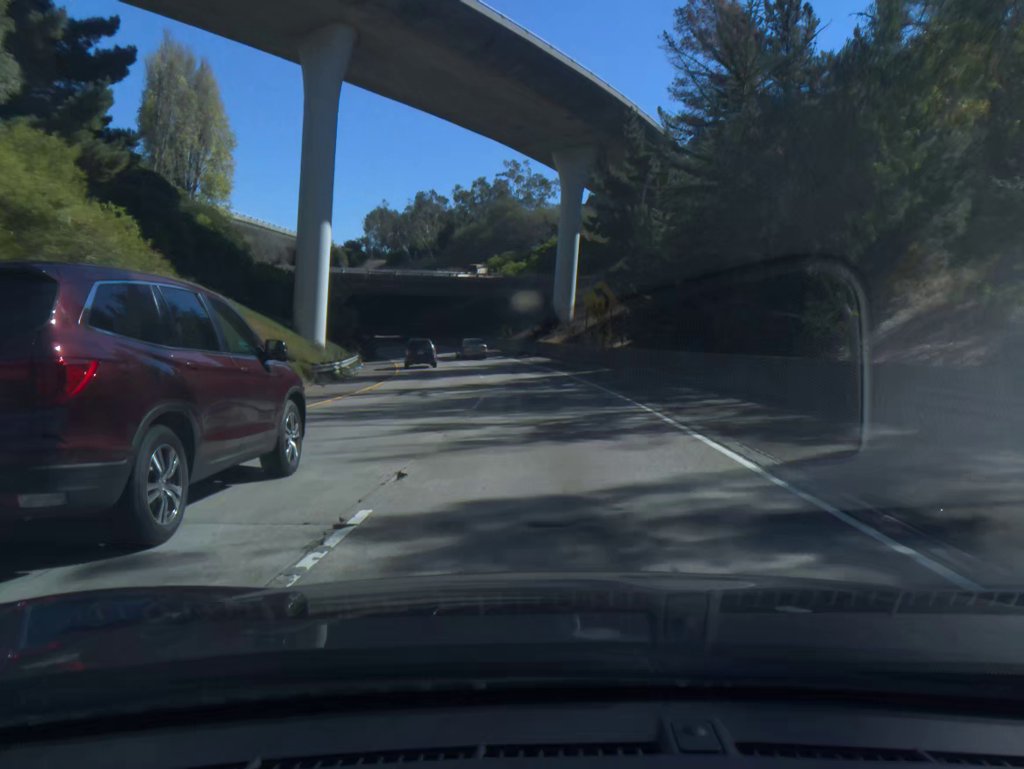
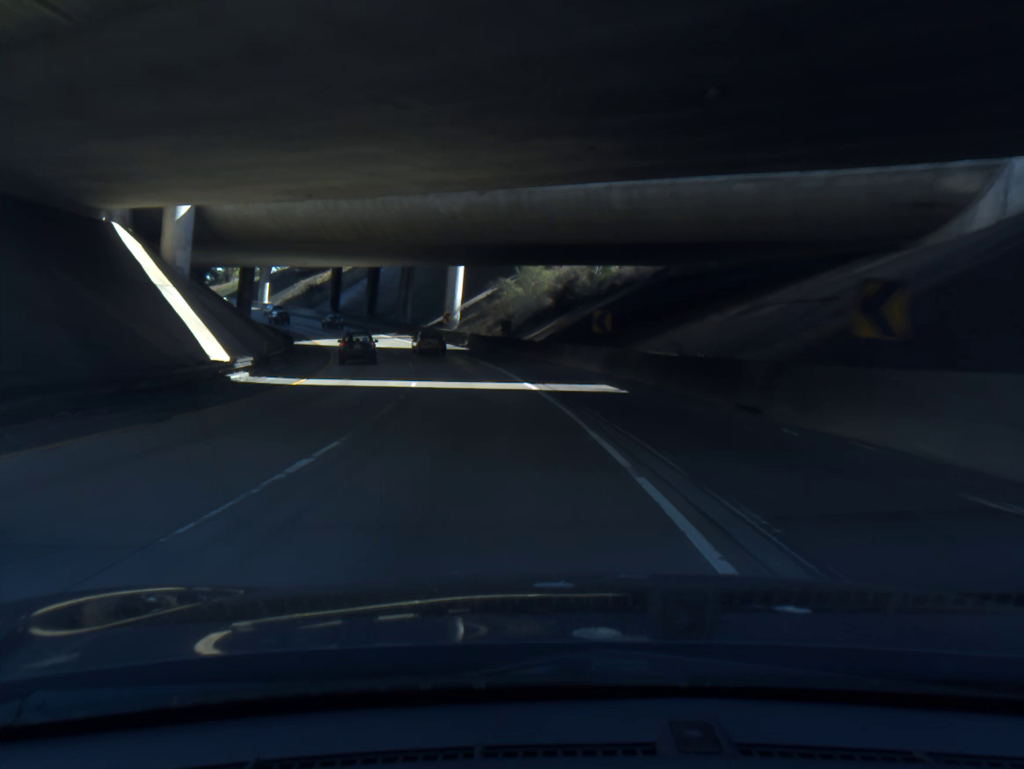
(-11.4, +81.6) m; -21°
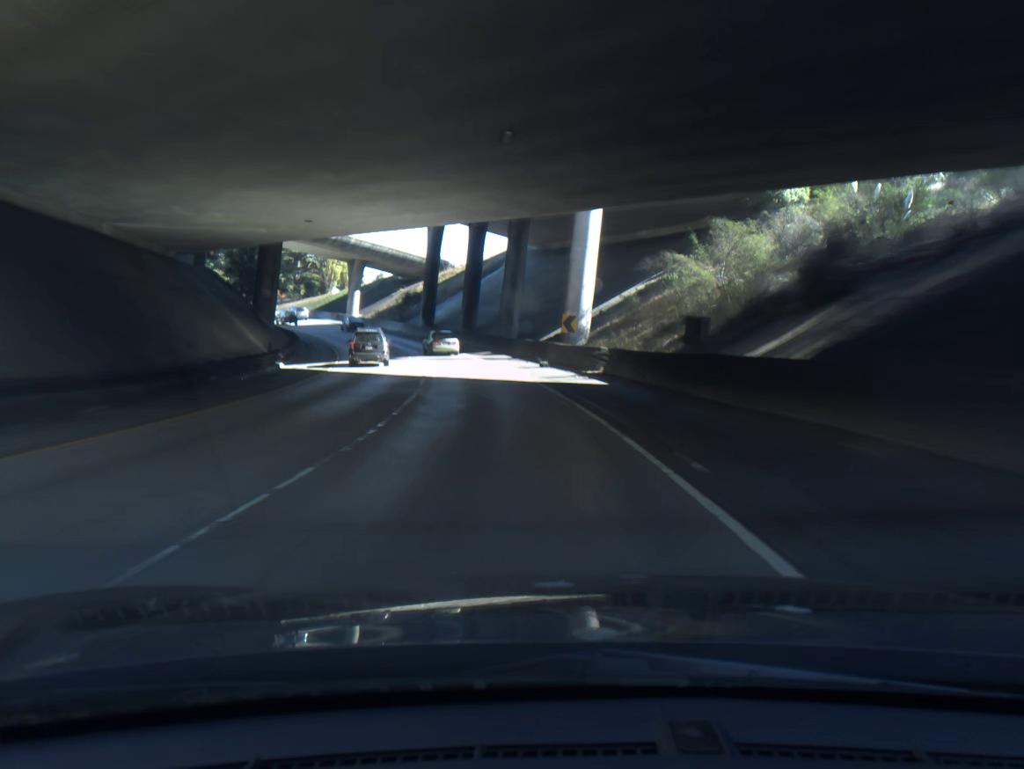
(-2.9, +32.4) m; -10°
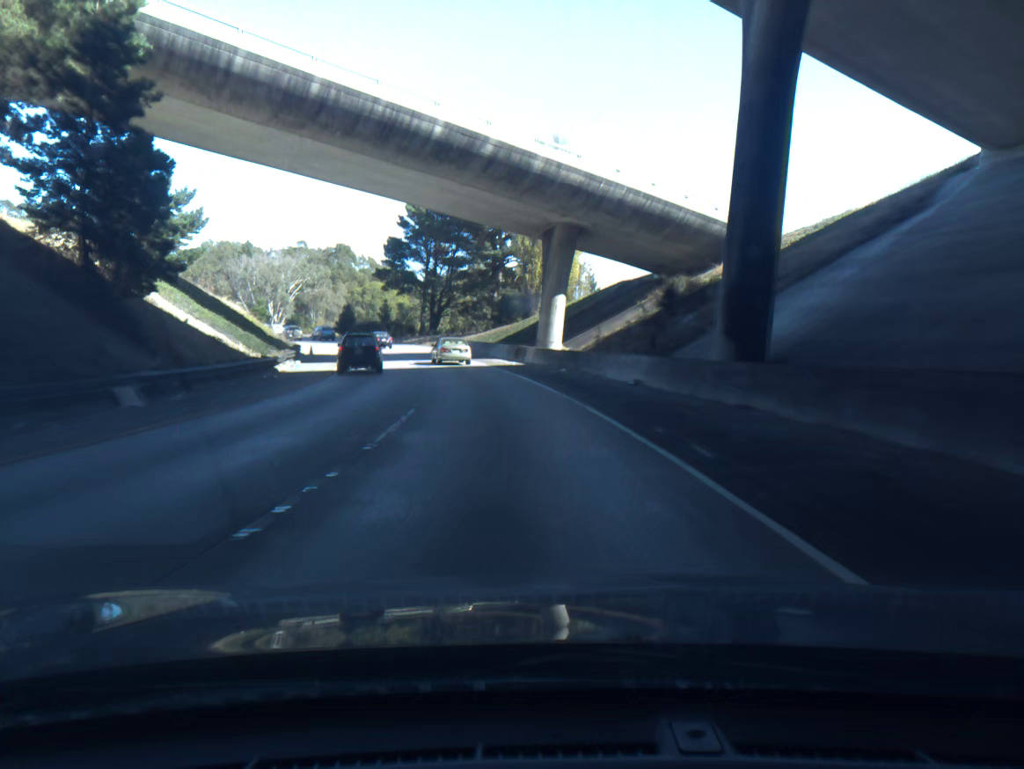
(-10.1, +61.7) m; -19°
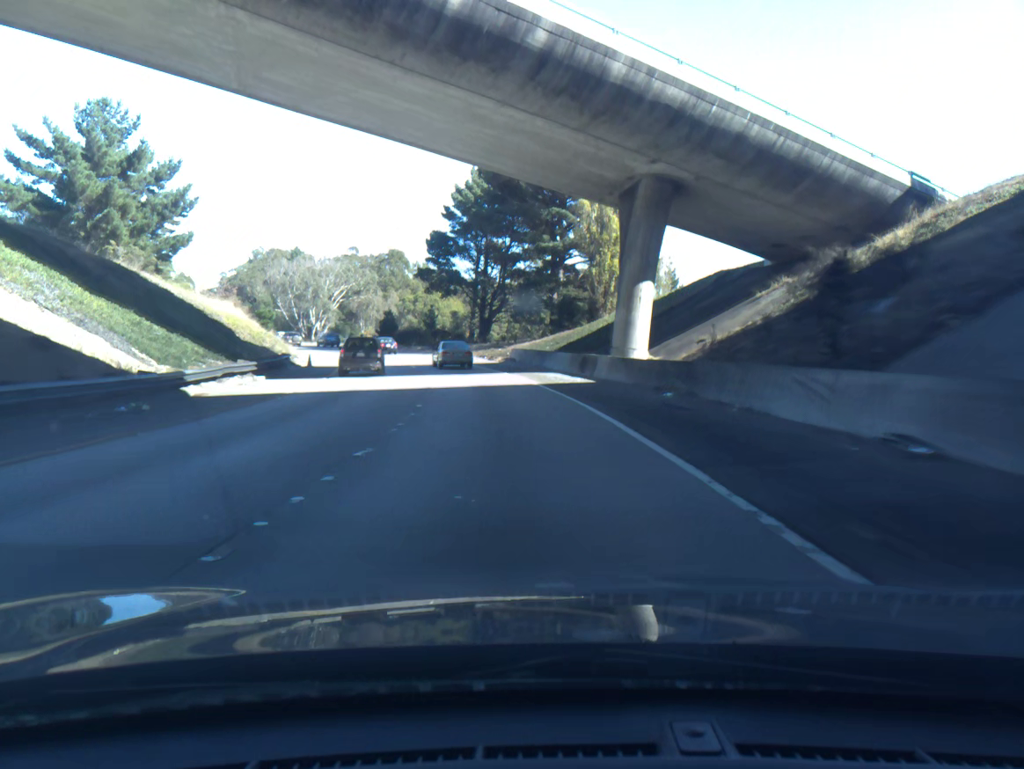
(-0.6, +14.9) m; -5°
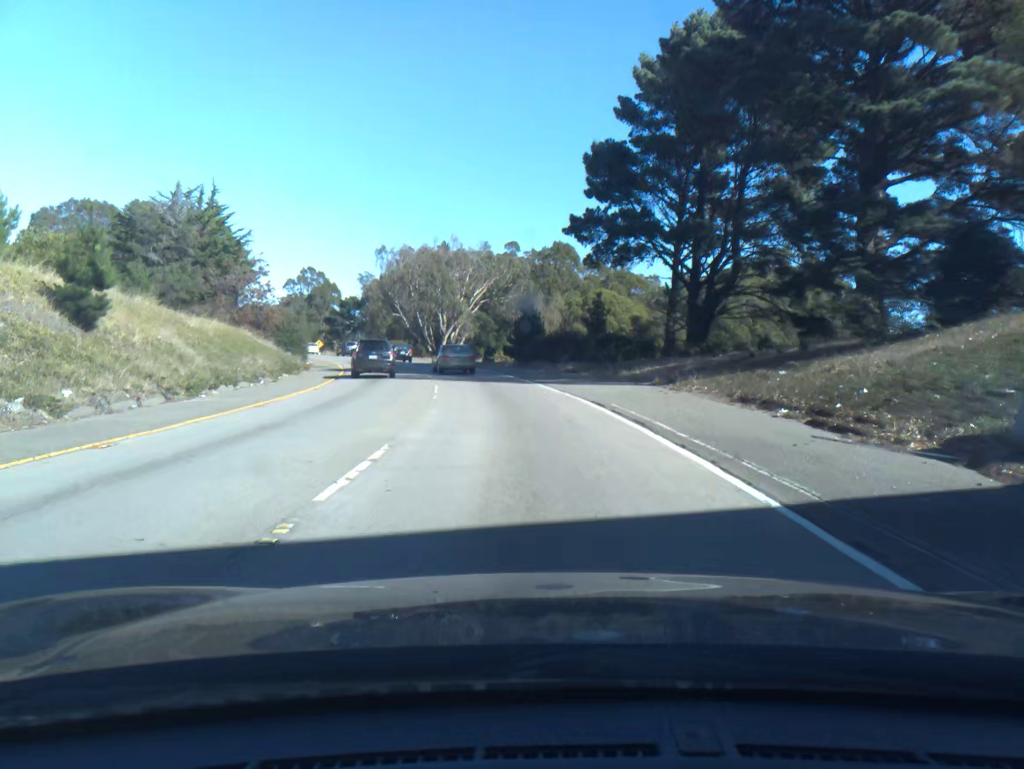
(-4.8, +41.8) m; -13°
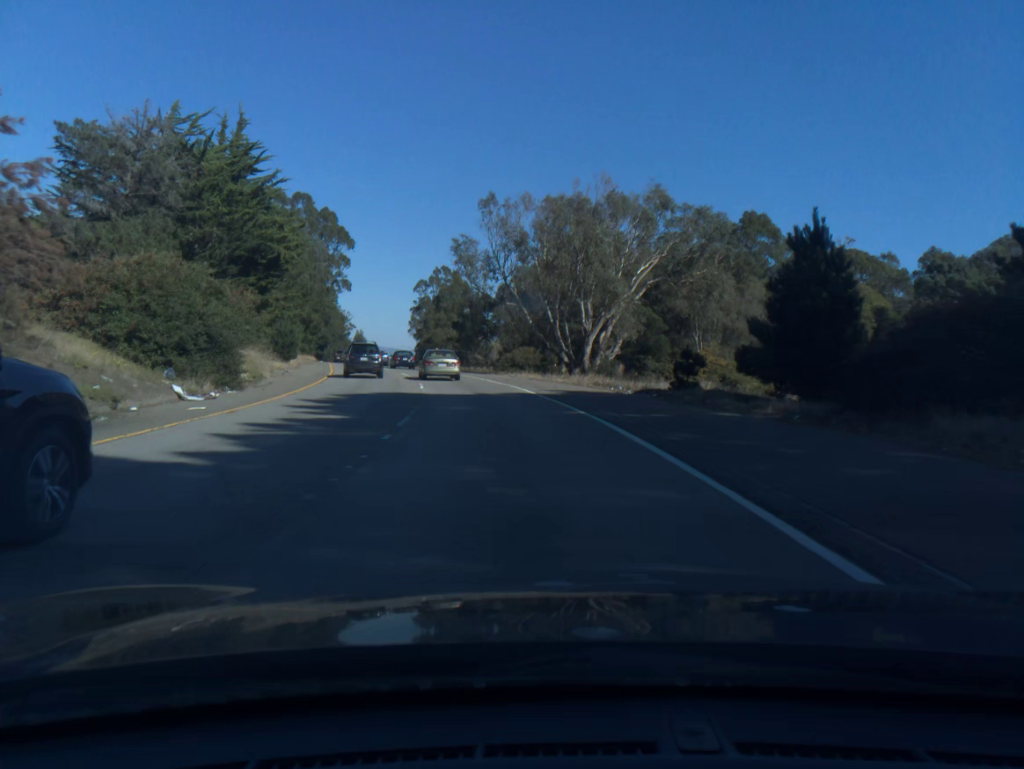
(-3.8, +38.8) m; -11°
